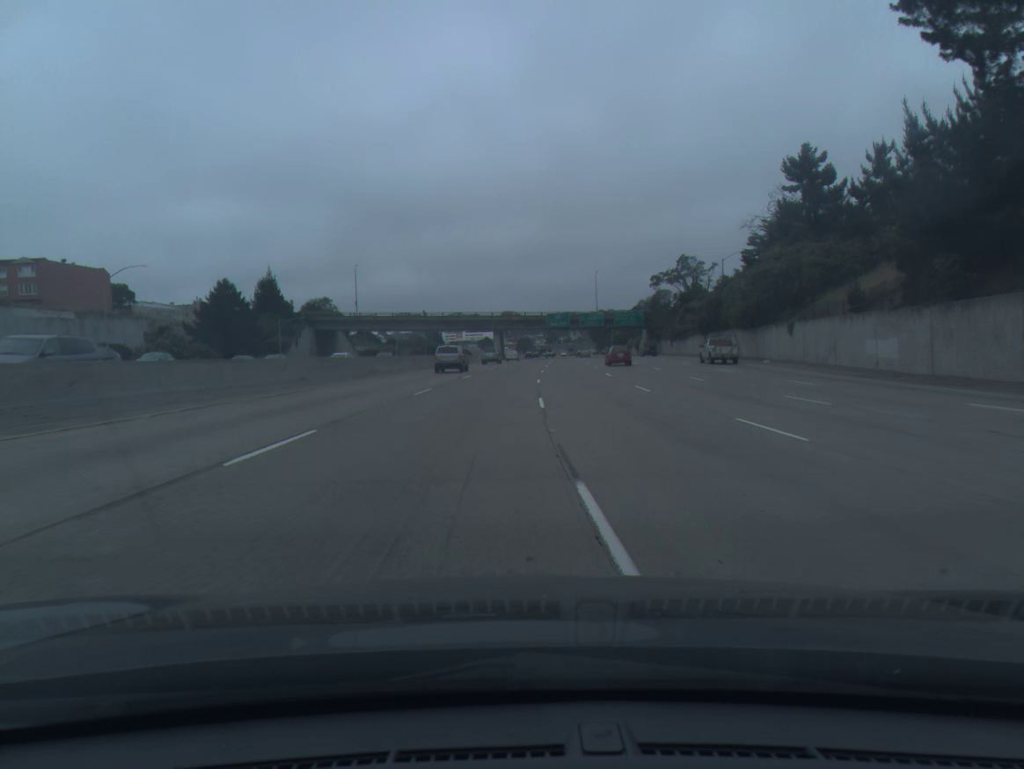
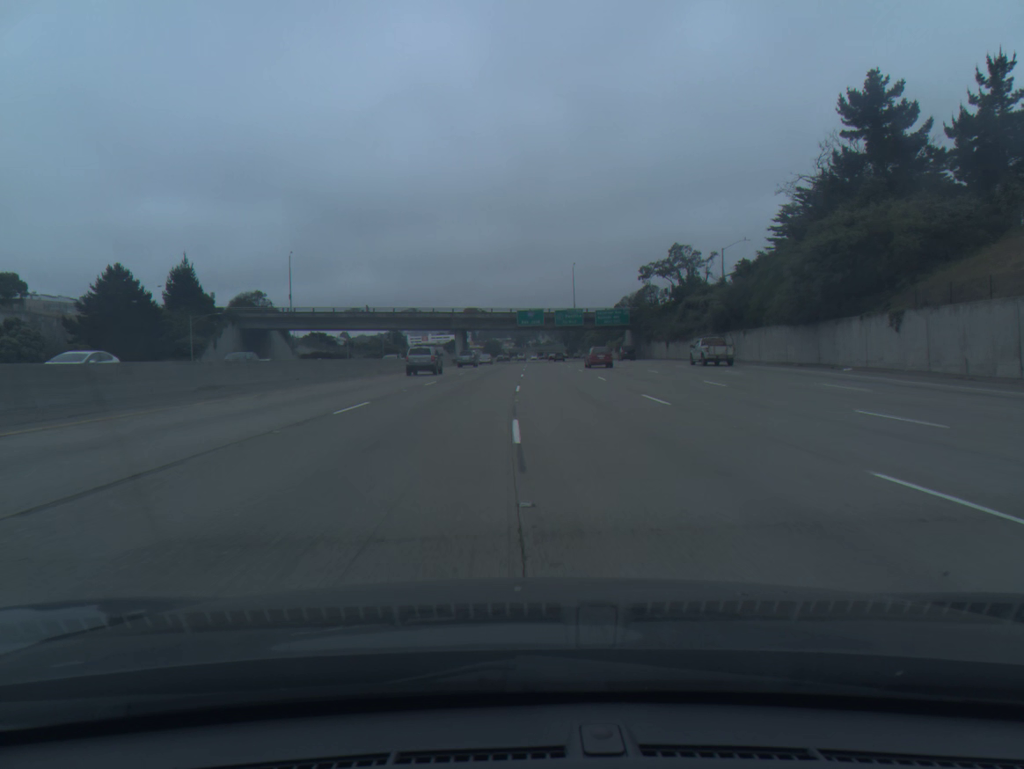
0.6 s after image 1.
(+0.5, +21.8) m; +2°
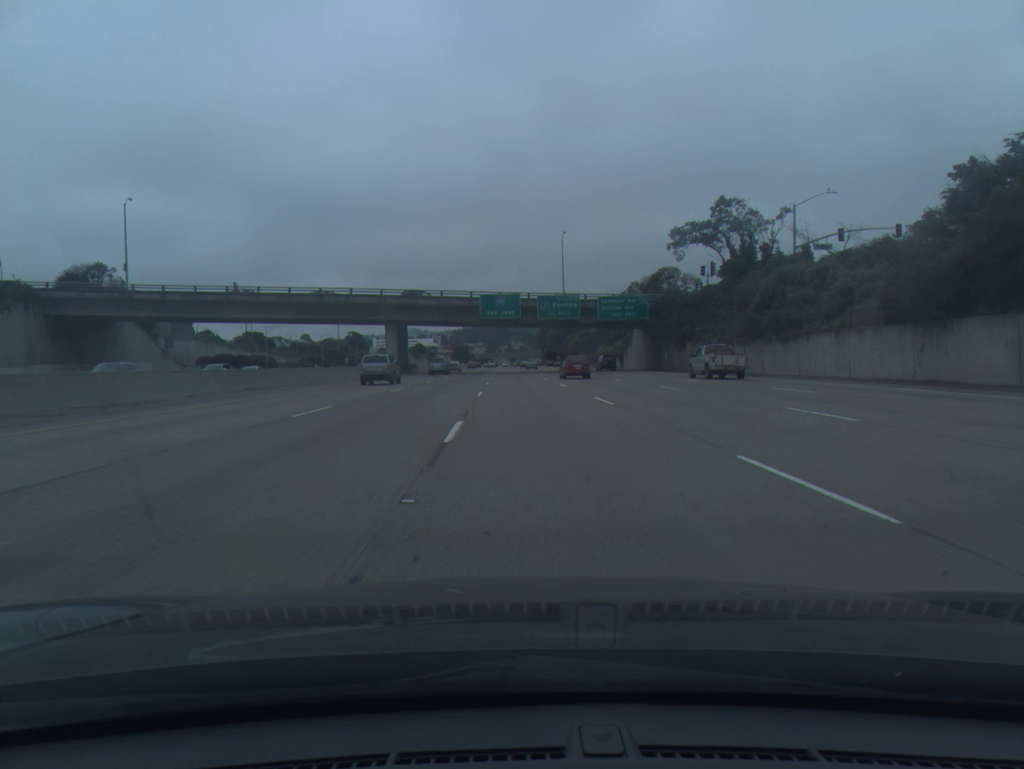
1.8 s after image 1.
(+1.1, +43.0) m; +2°
